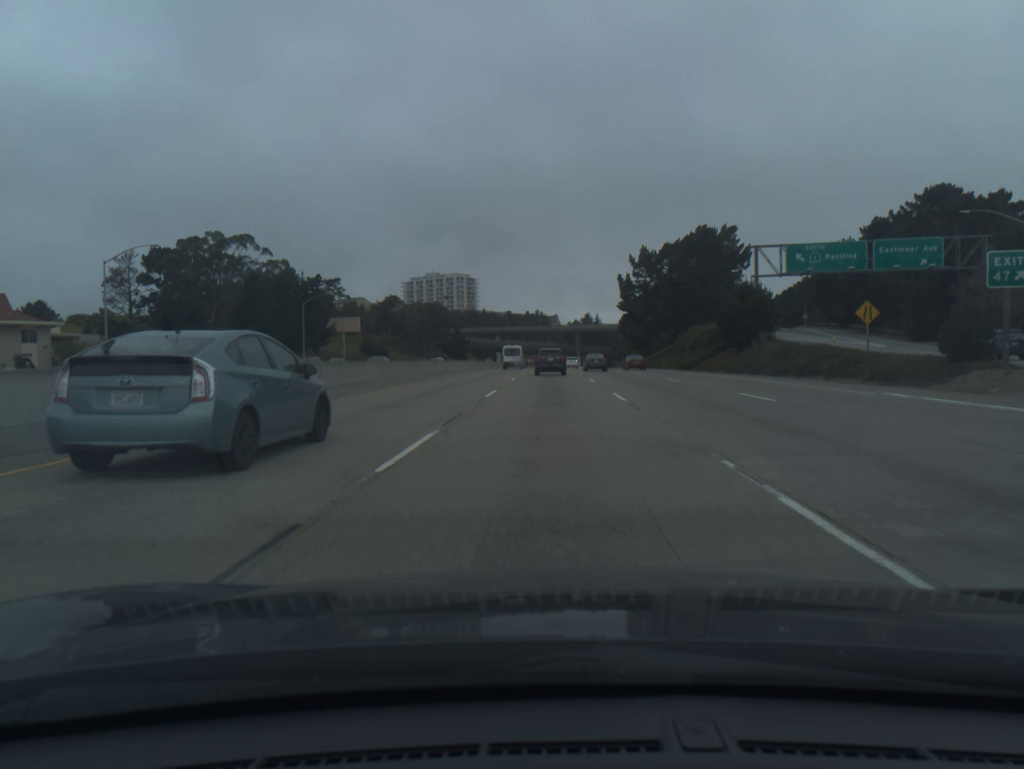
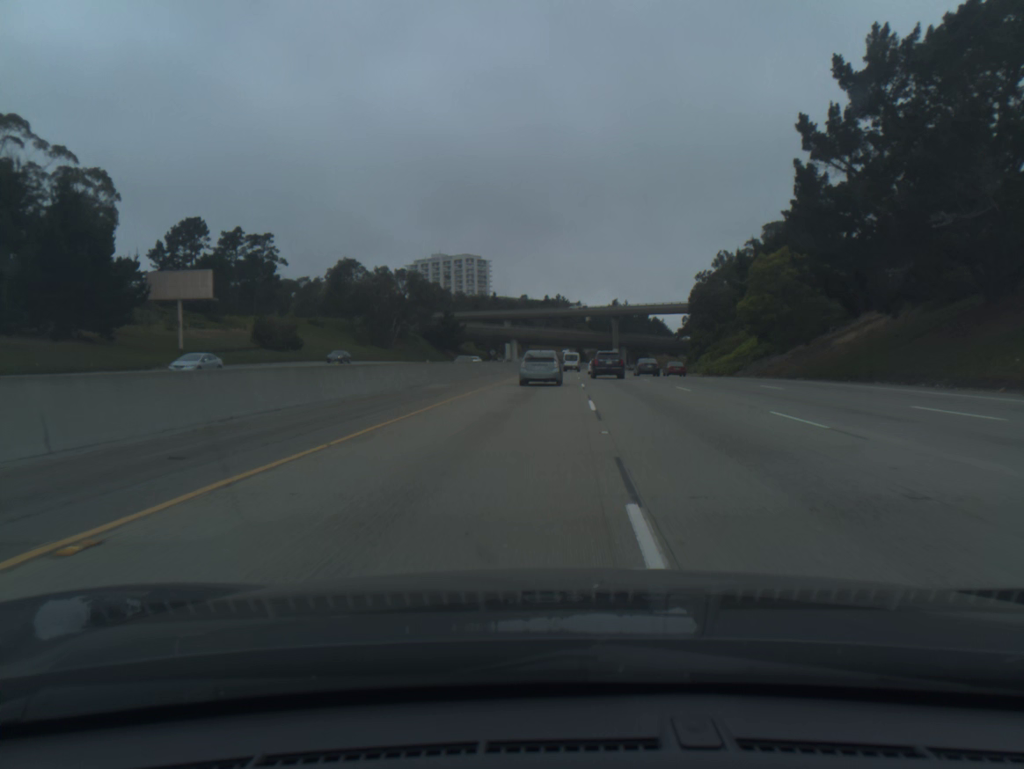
(-1.4, +78.2) m; -1°
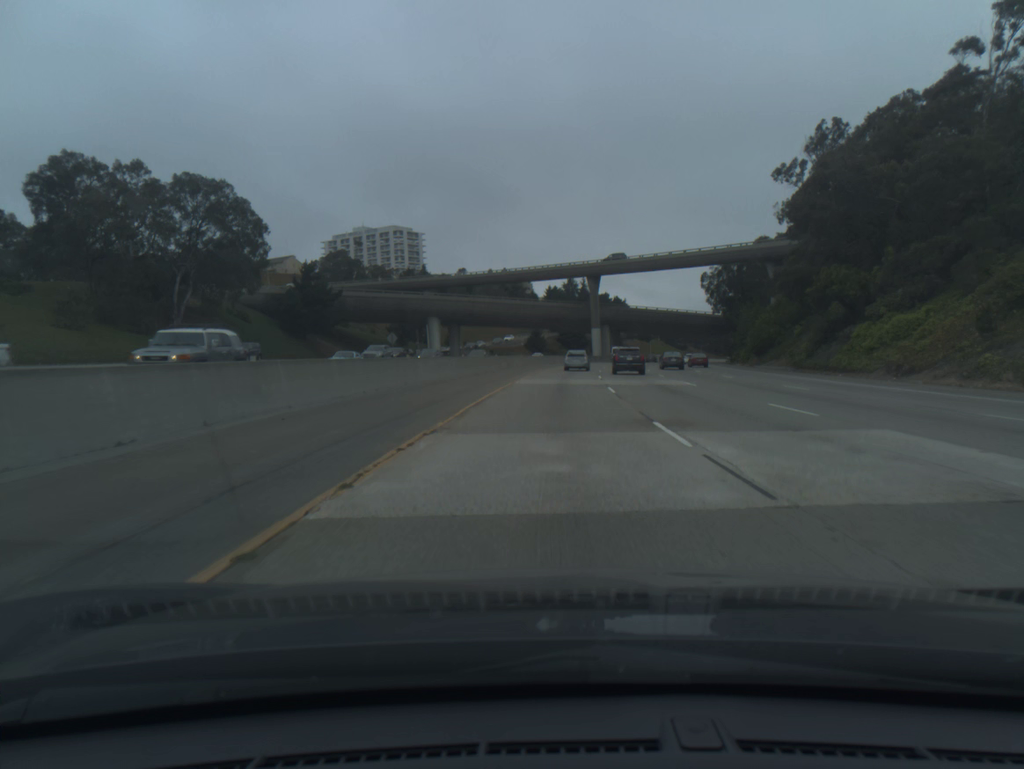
(+1.3, +79.4) m; +4°
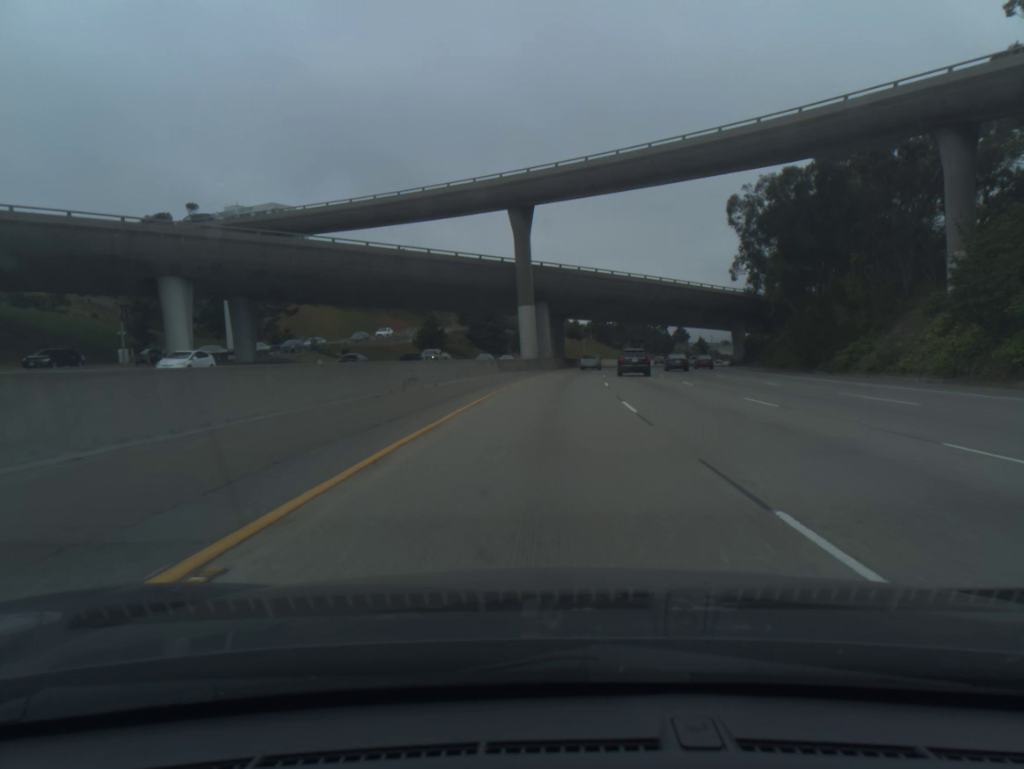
(+3.2, +66.7) m; +6°
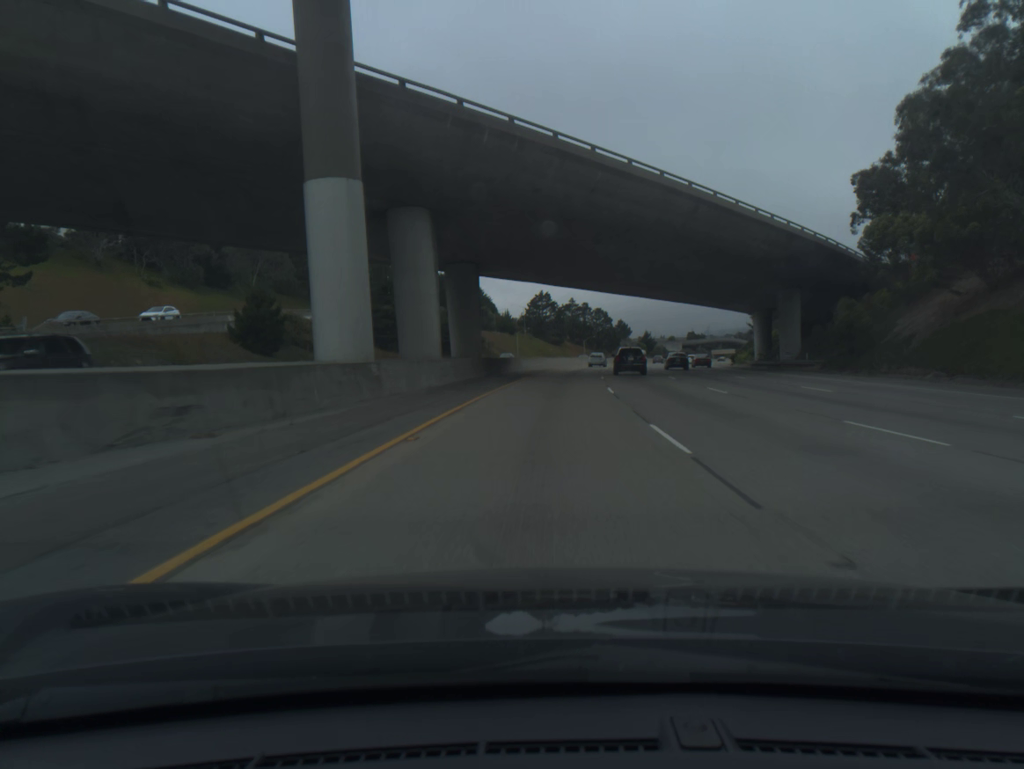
(+2.2, +51.5) m; +5°
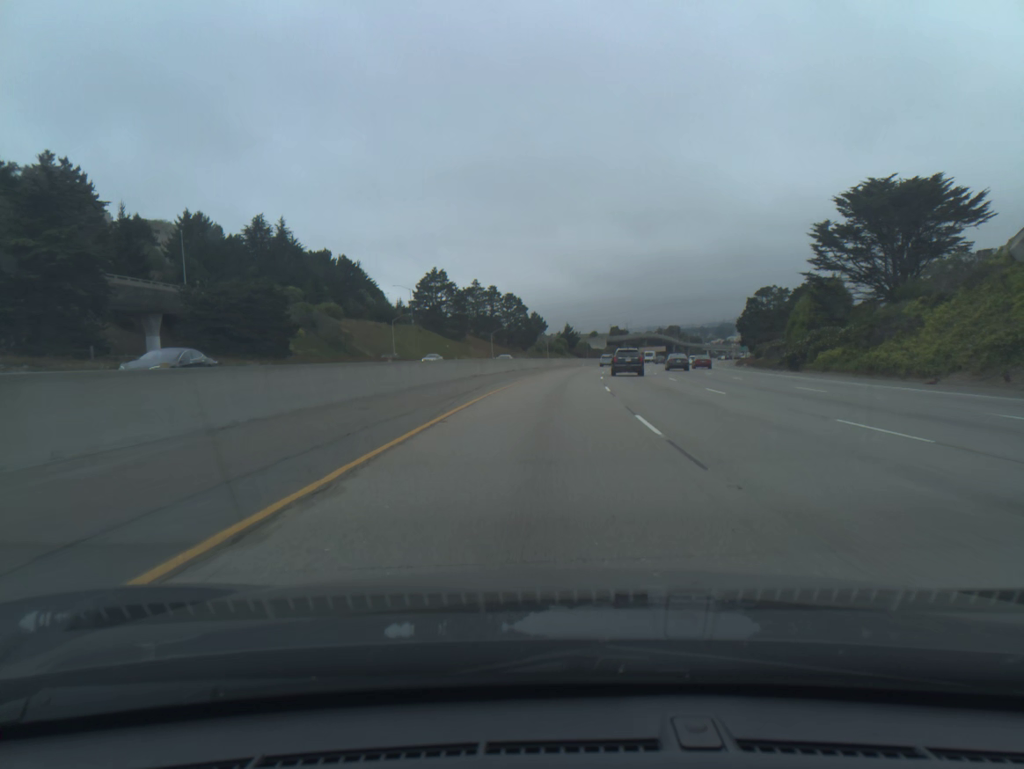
(+3.9, +70.5) m; +7°
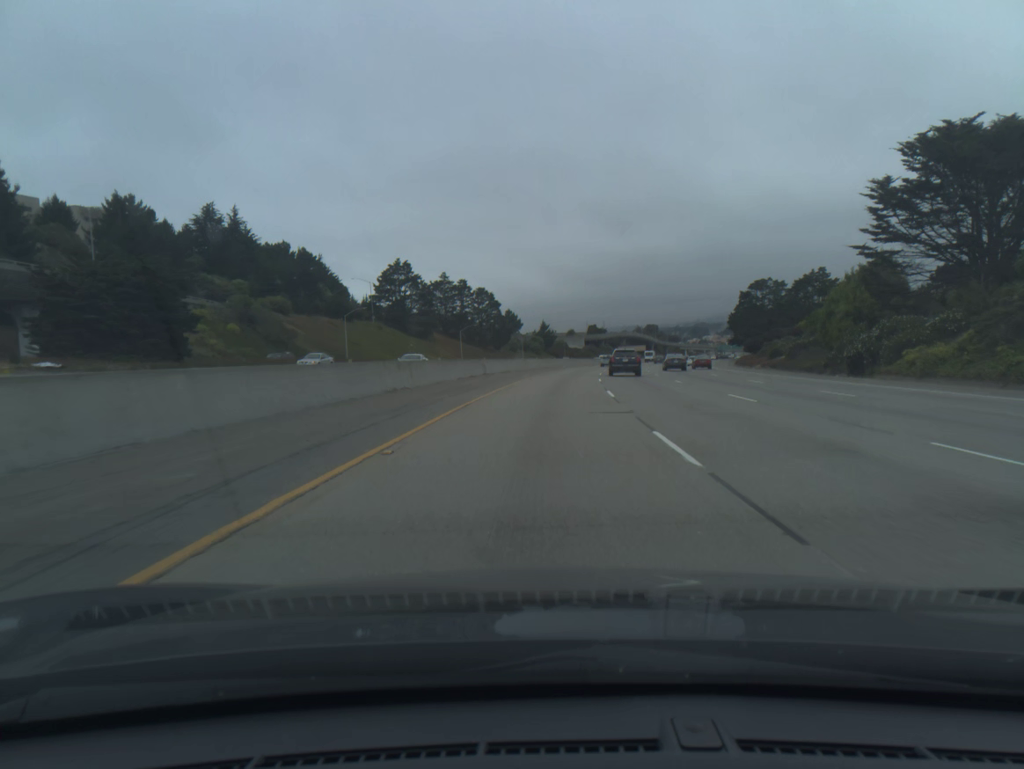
(+0.3, +18.0) m; +2°
